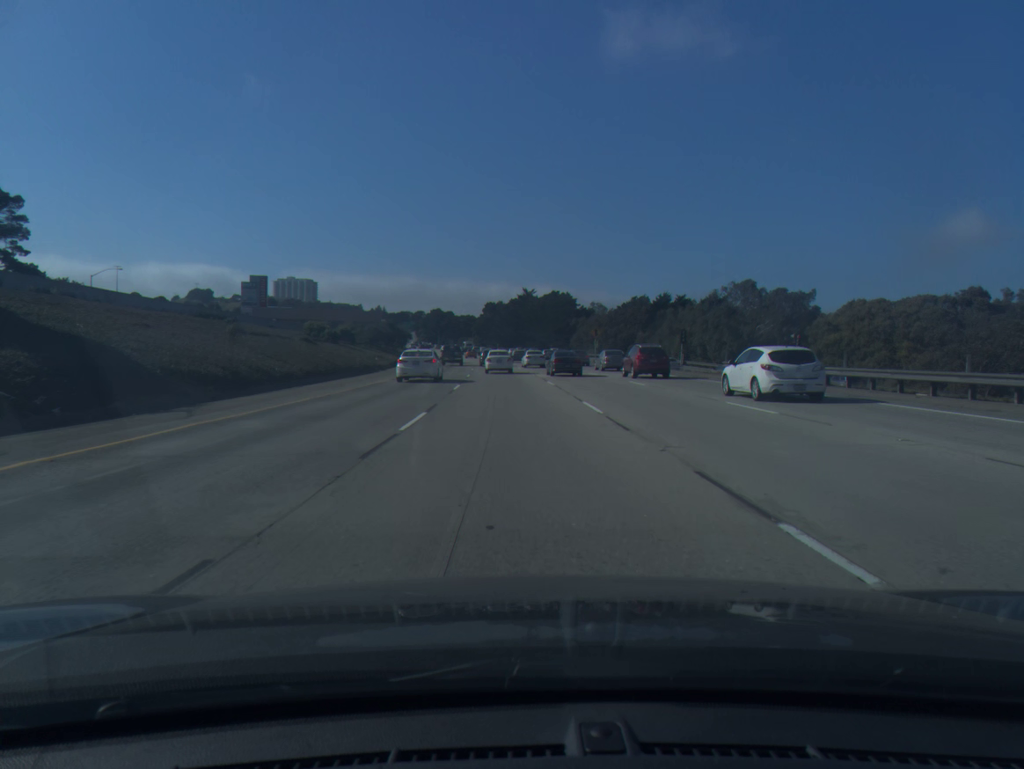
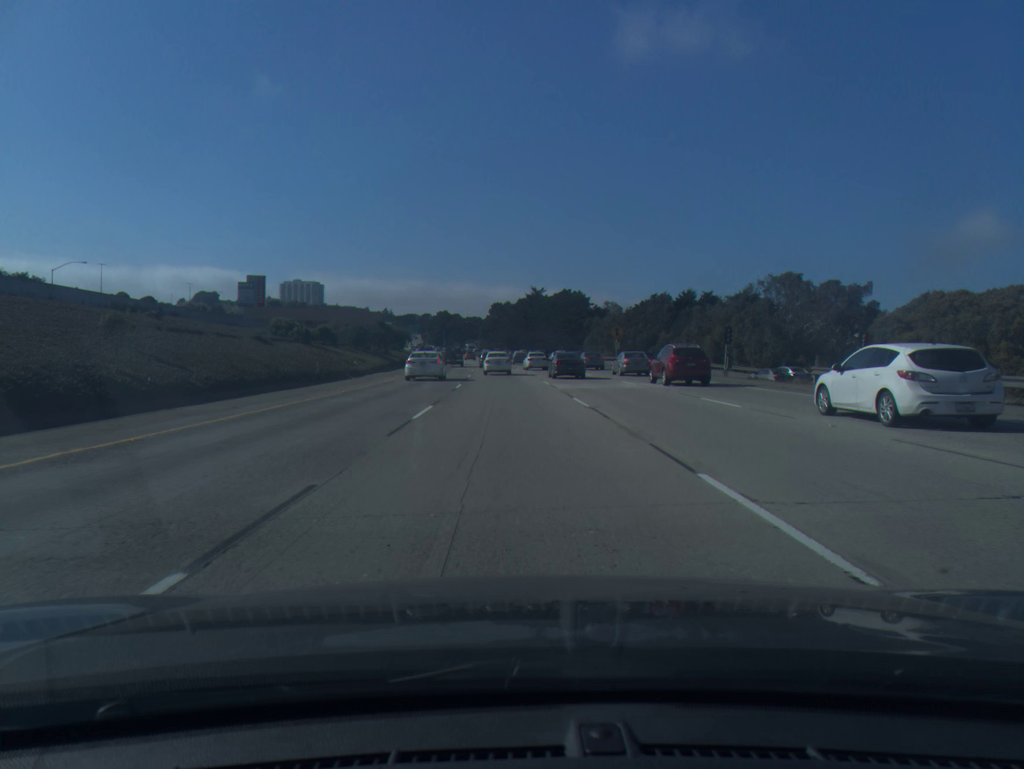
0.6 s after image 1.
(-0.1, +12.2) m; -1°
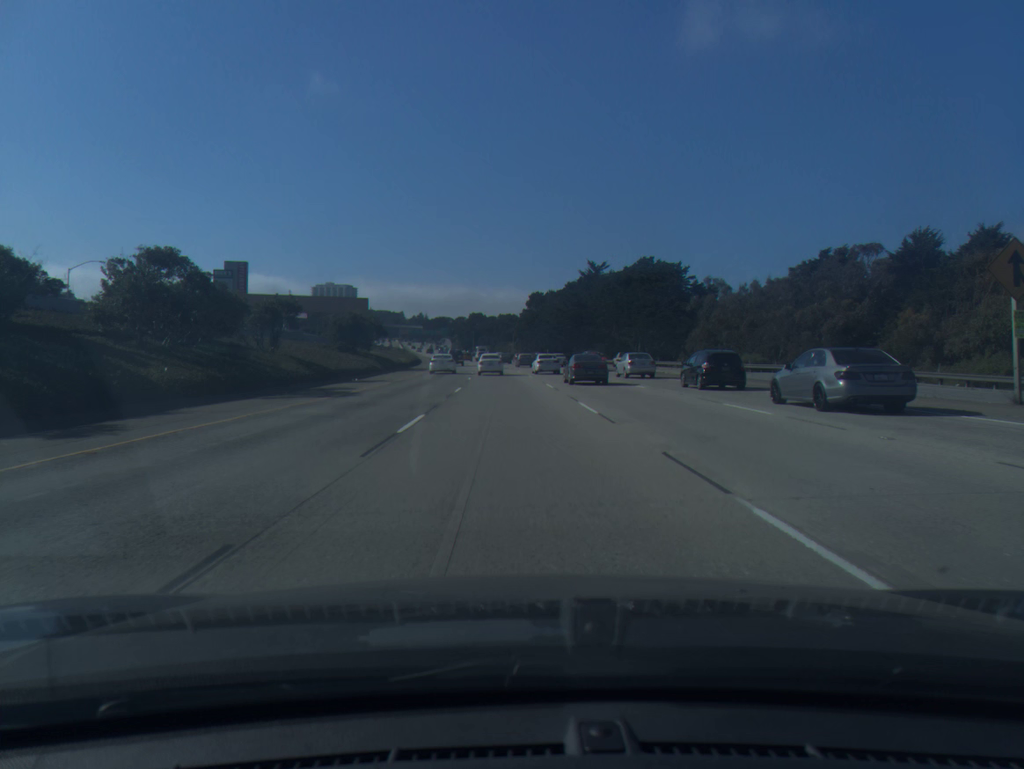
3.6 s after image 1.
(-1.6, +60.1) m; -3°
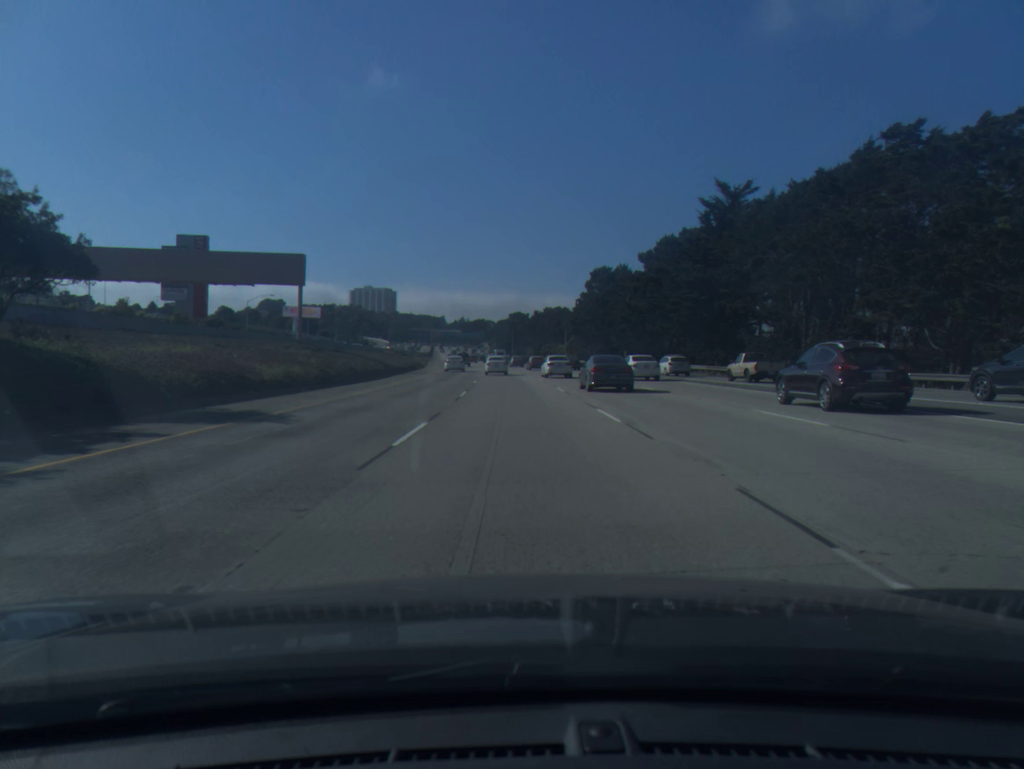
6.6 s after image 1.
(-1.8, +60.6) m; -3°
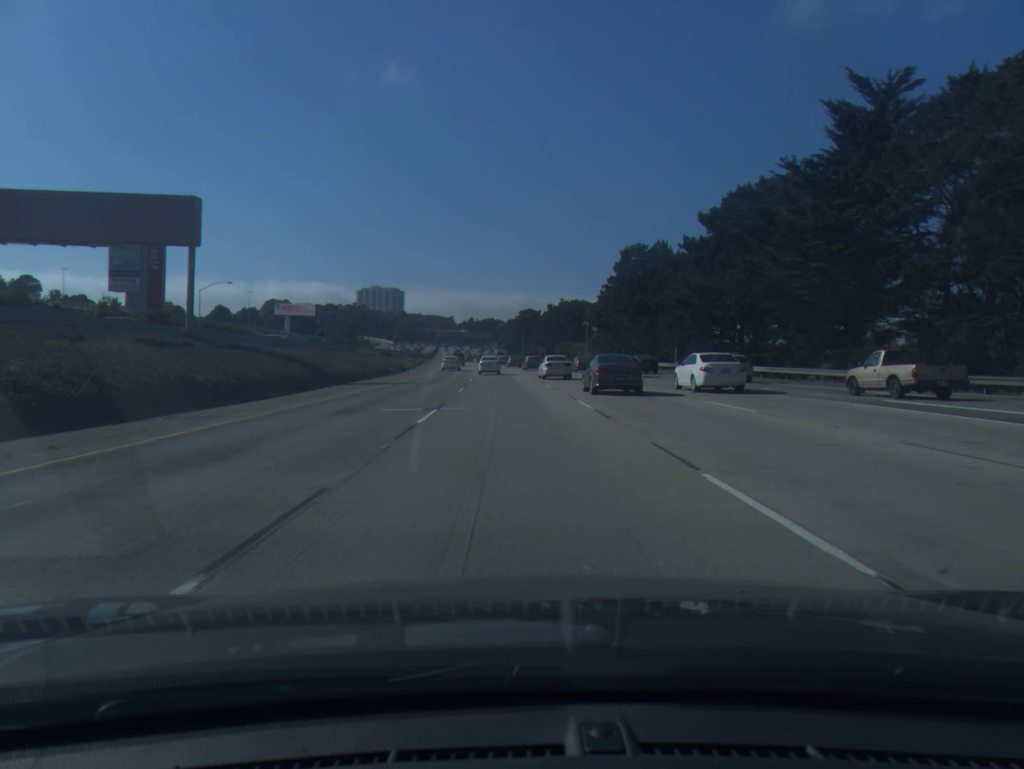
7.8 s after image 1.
(-0.2, +25.1) m; -1°
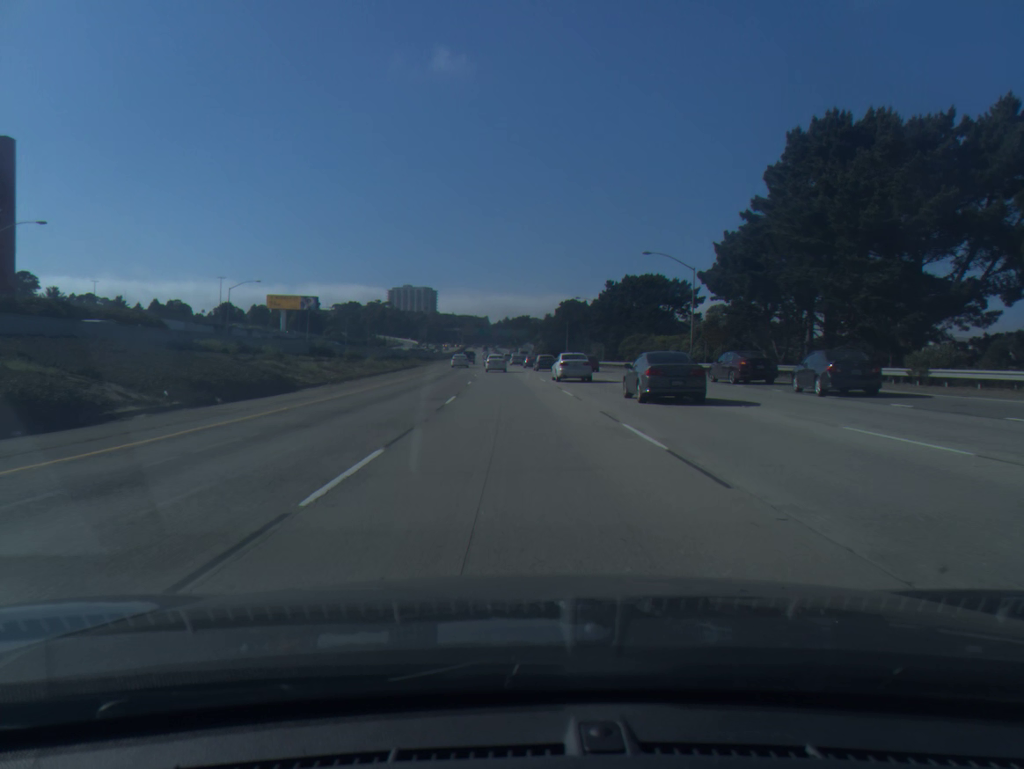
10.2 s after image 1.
(-1.1, +52.2) m; -3°
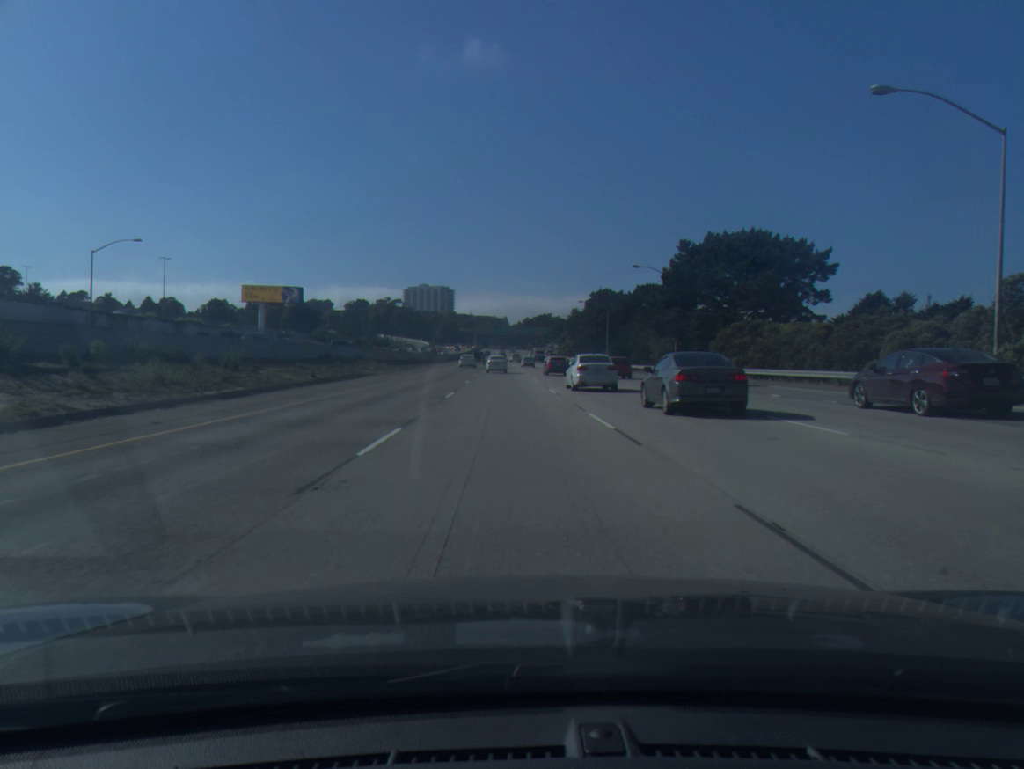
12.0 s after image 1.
(-0.5, +40.6) m; -2°
